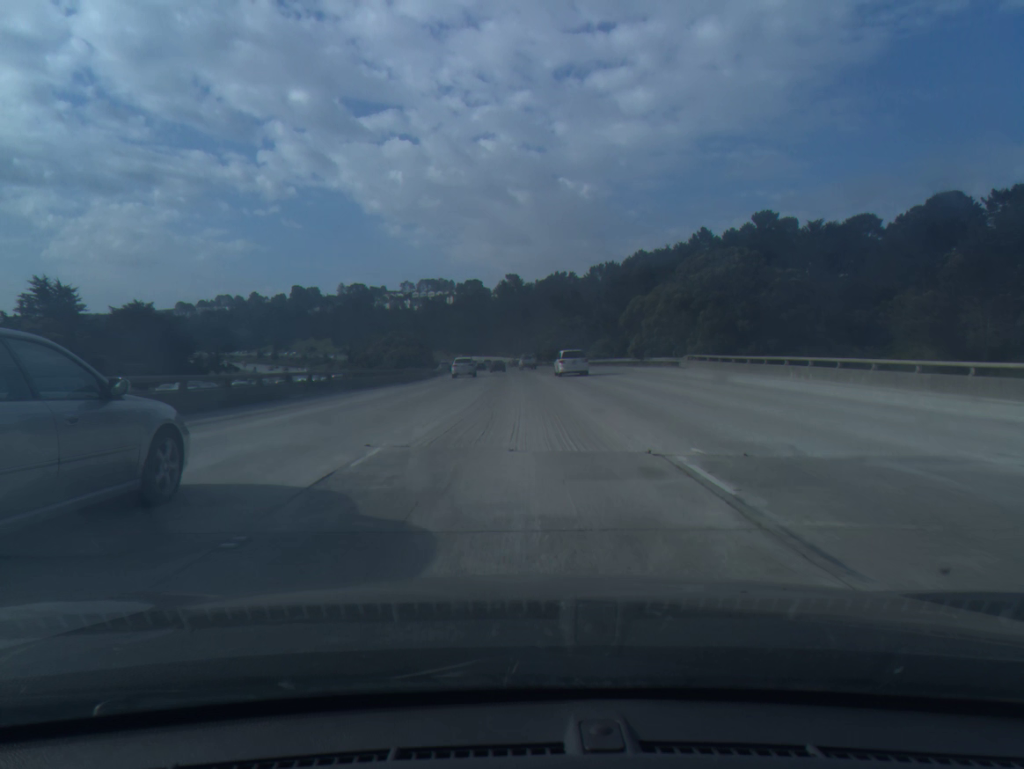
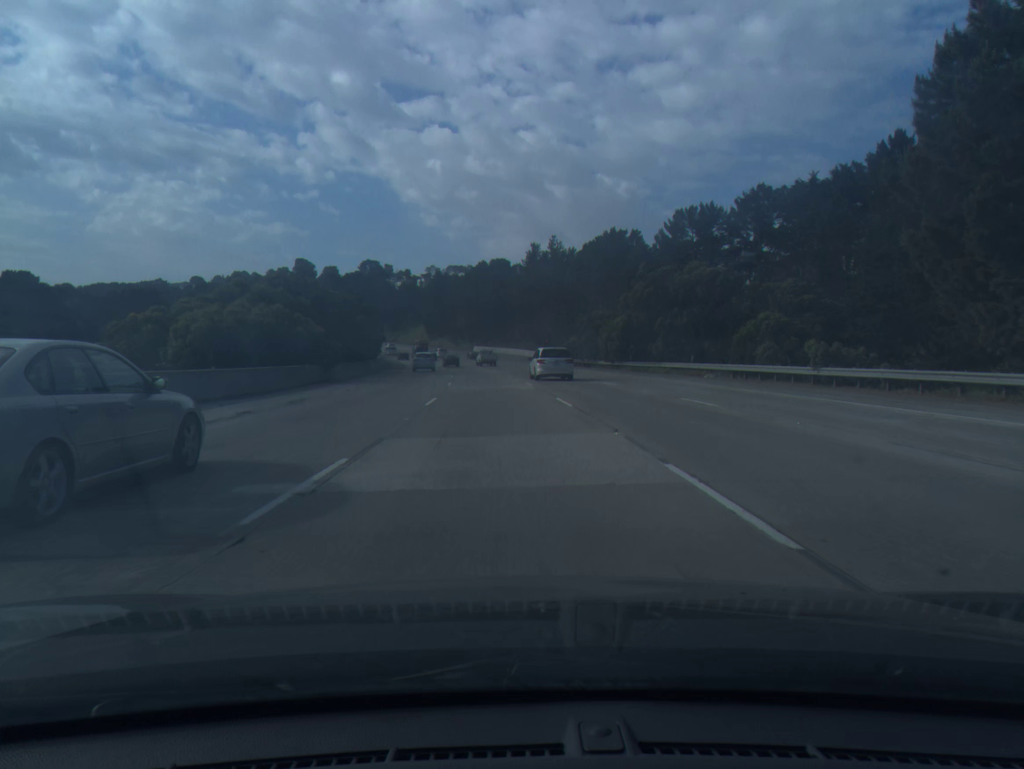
(-0.6, +73.4) m; -2°
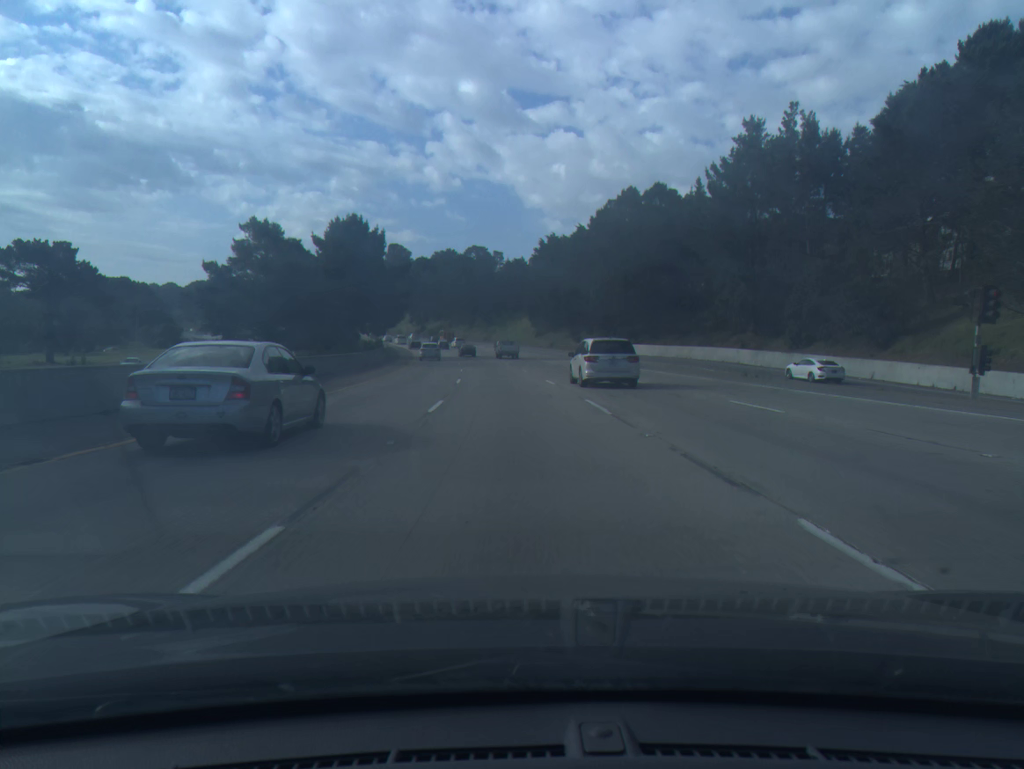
(-7.4, +91.2) m; -9°
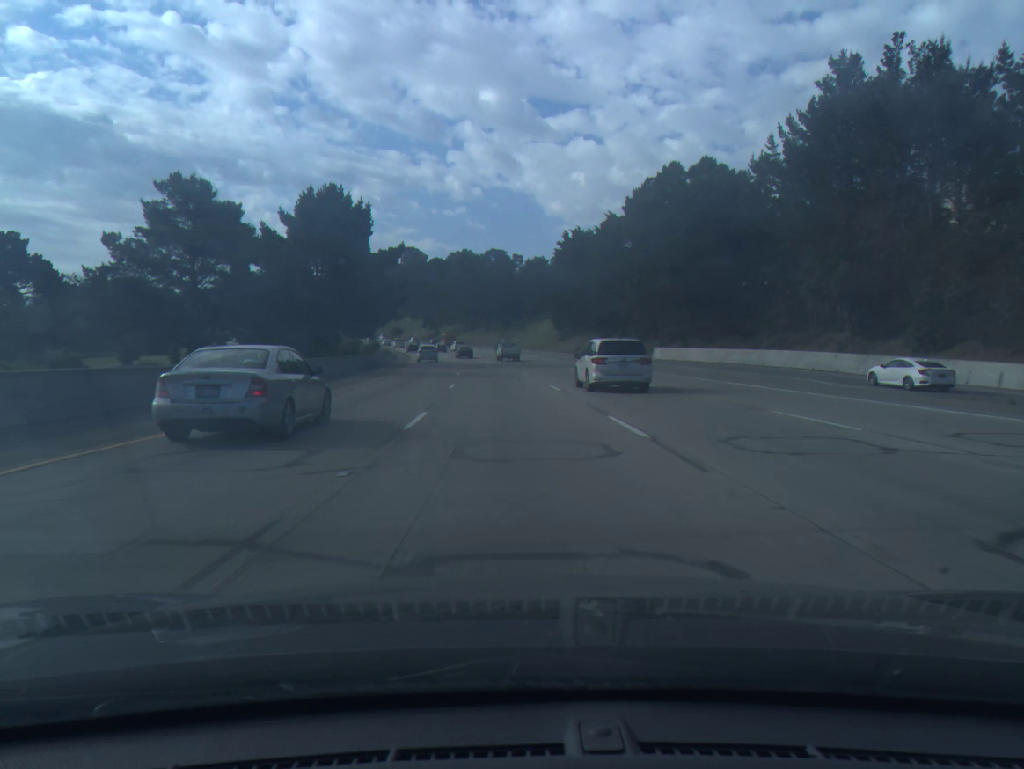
(-0.2, +18.2) m; -1°
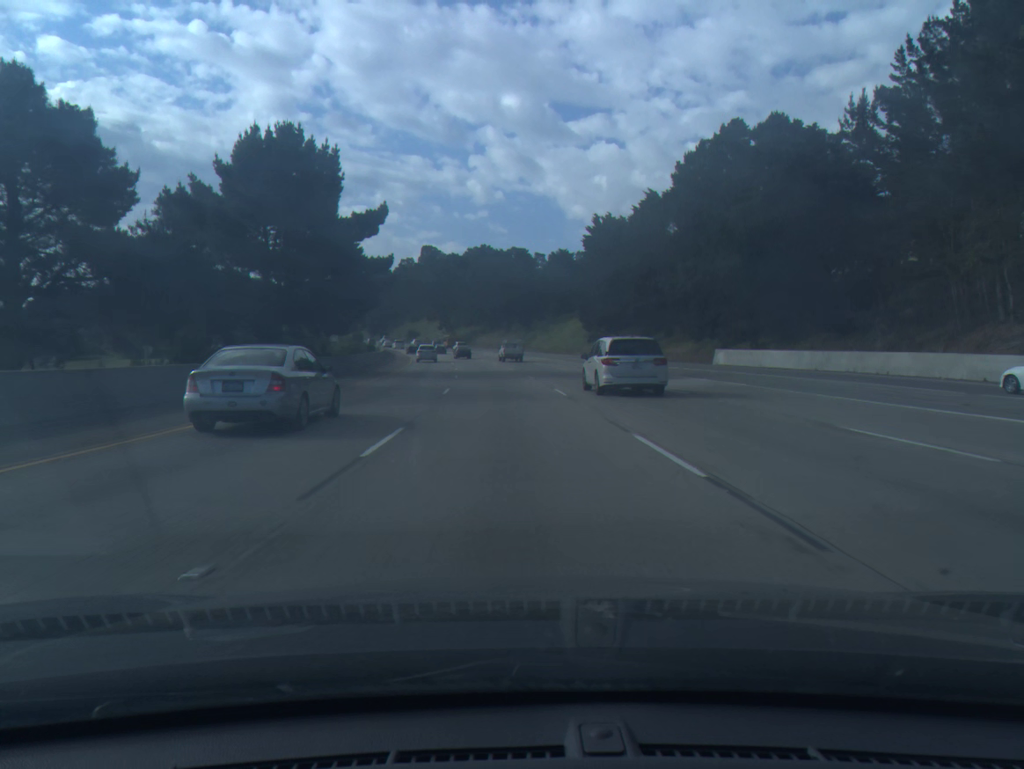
(-0.2, +18.1) m; -2°
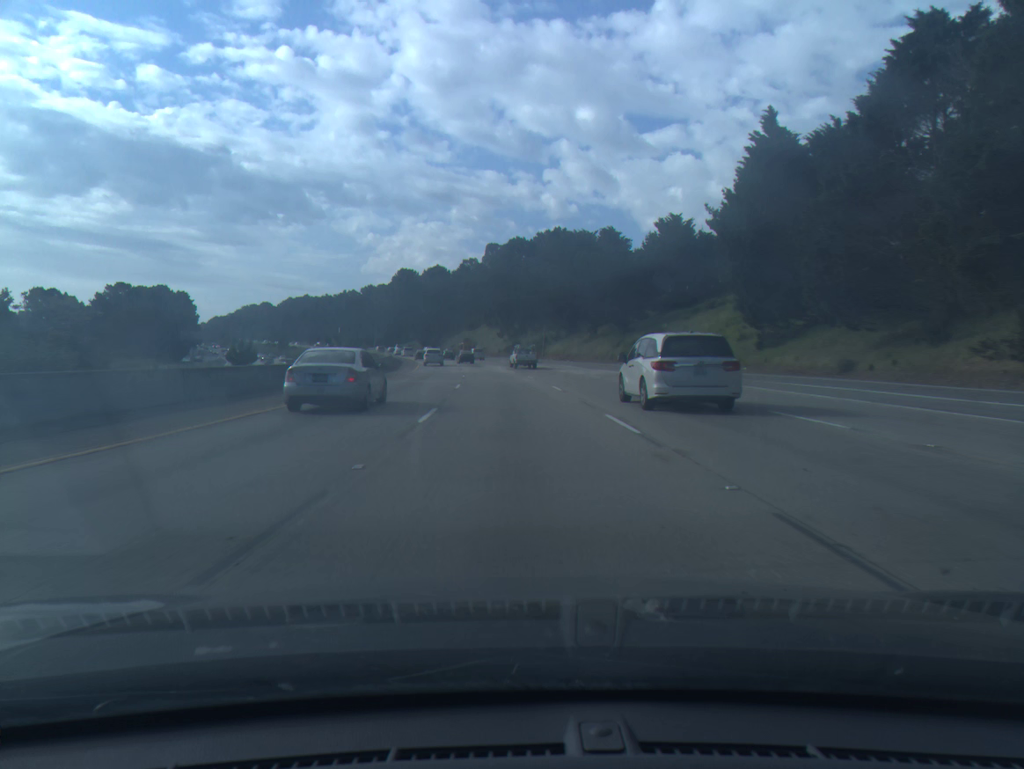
(-2.5, +53.5) m; -5°
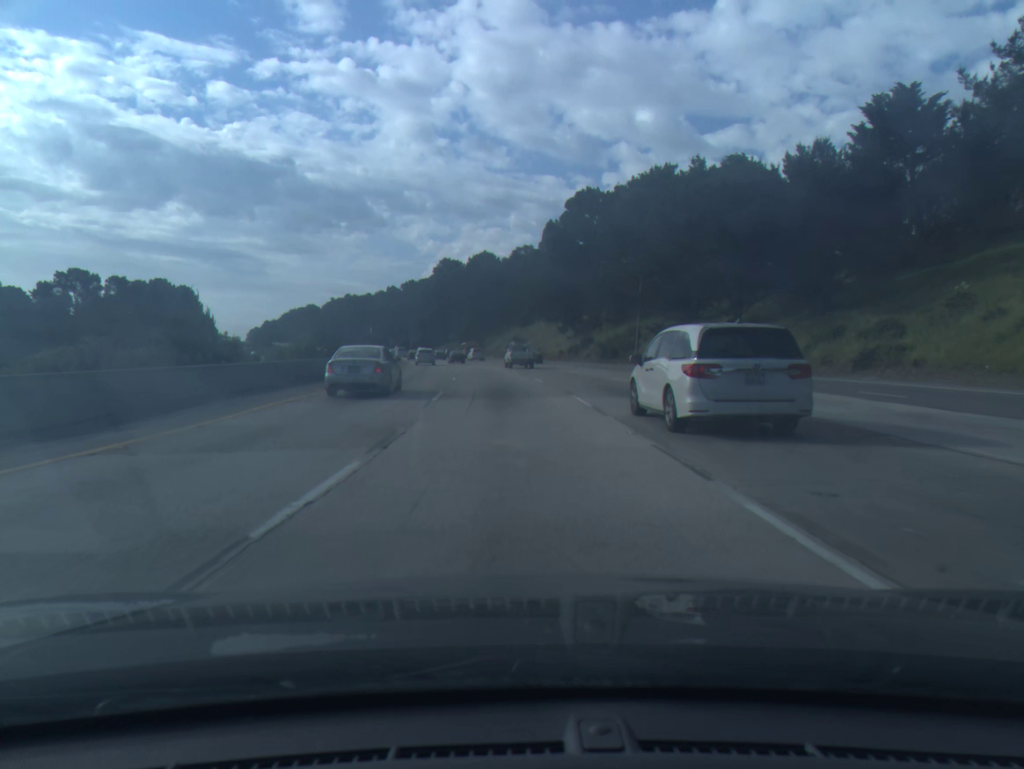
(-1.9, +53.2) m; -4°
